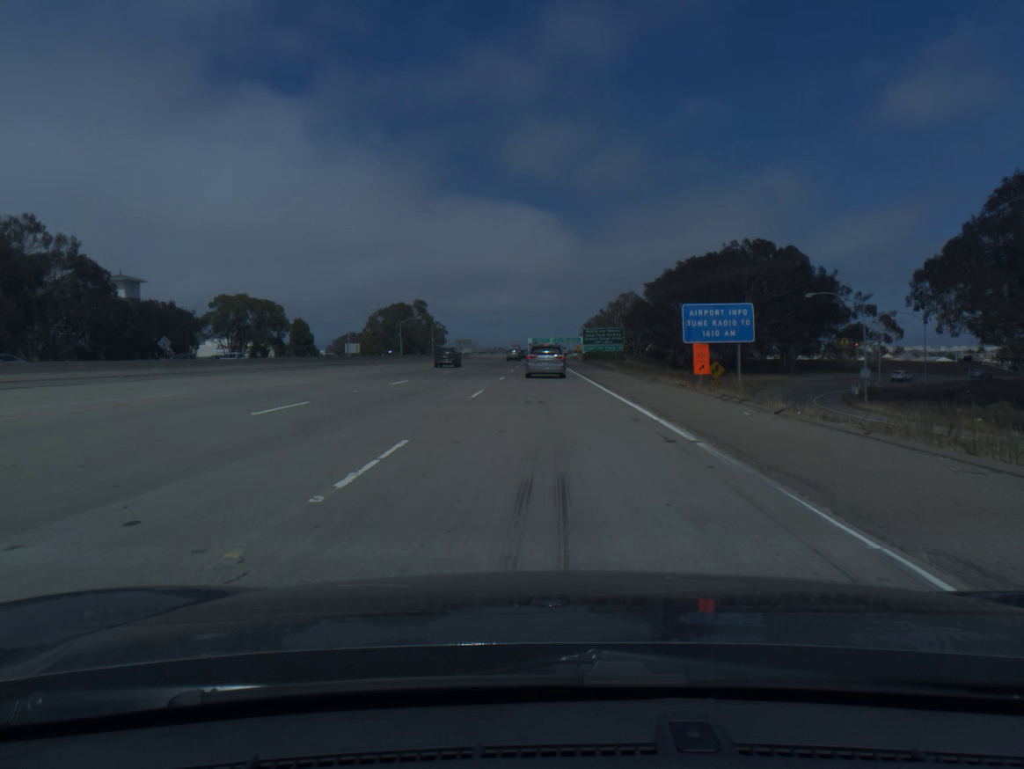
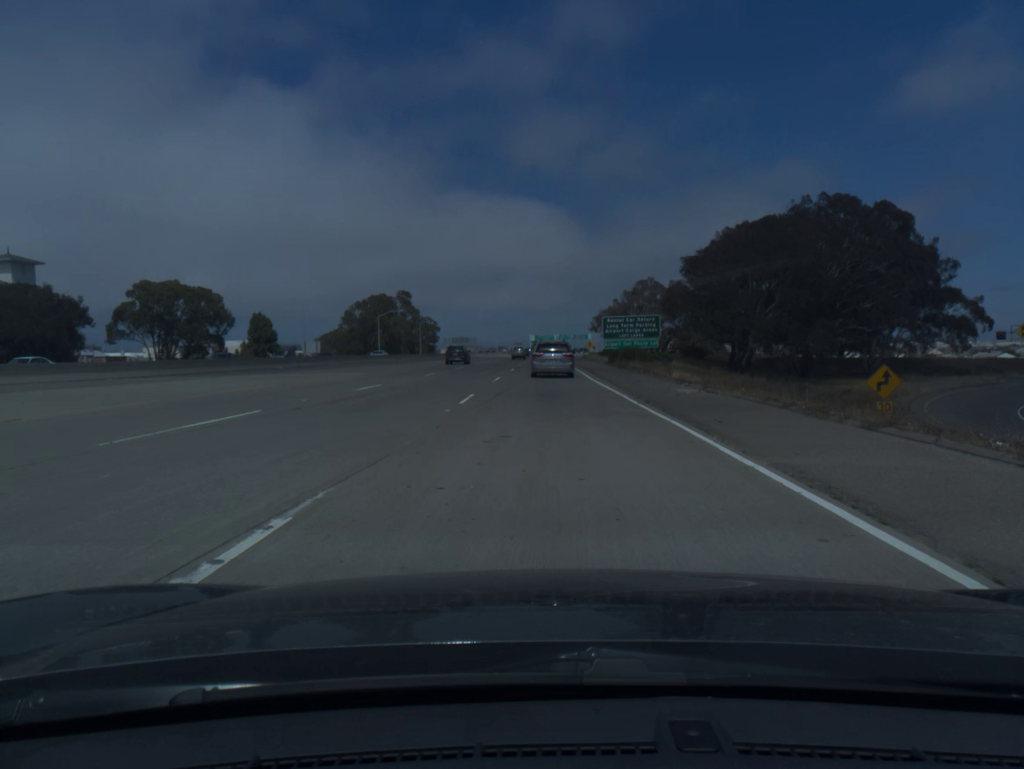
(0.0, +34.1) m; 0°
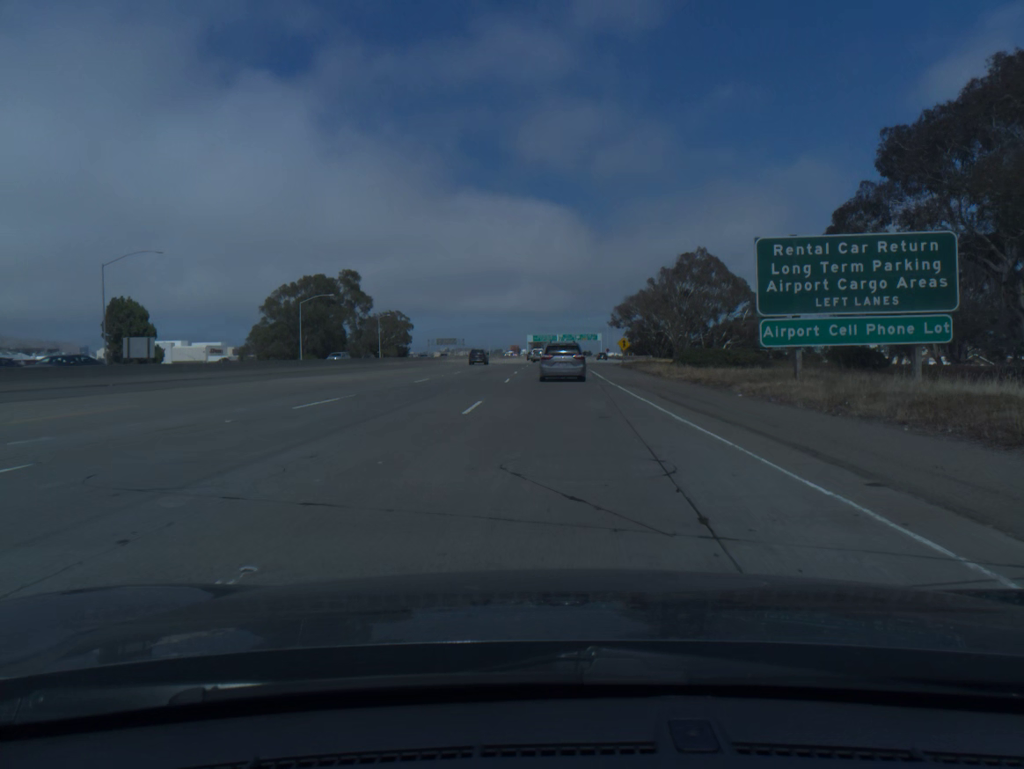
(-0.1, +63.7) m; 0°
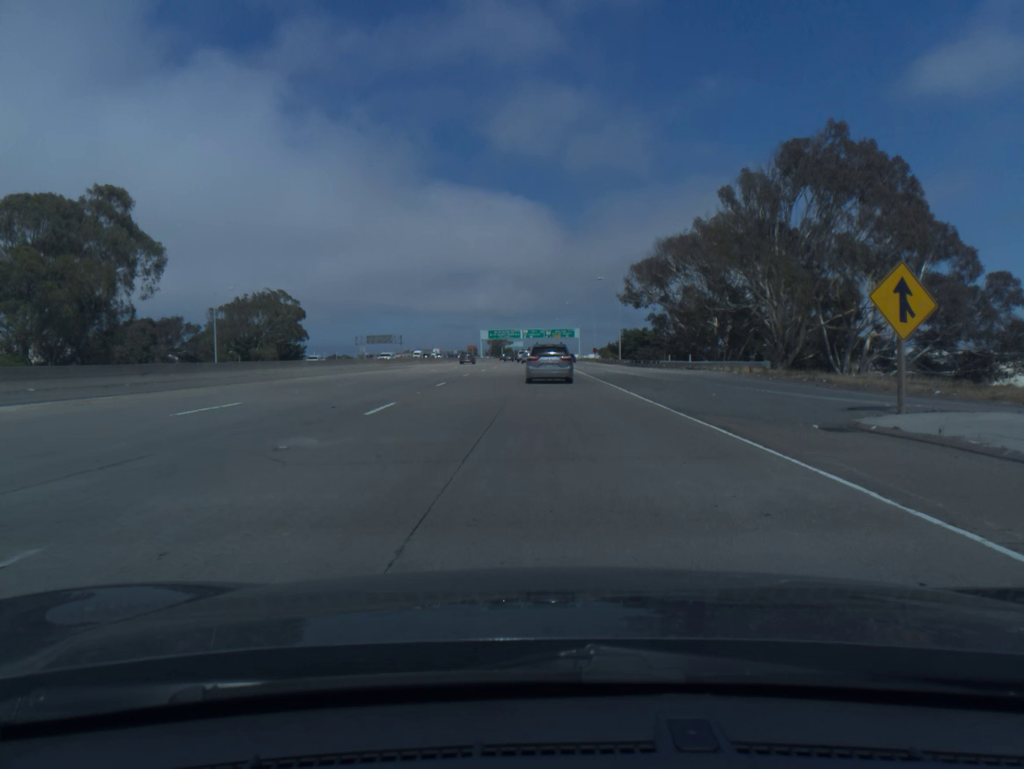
(+1.4, +76.5) m; +3°
